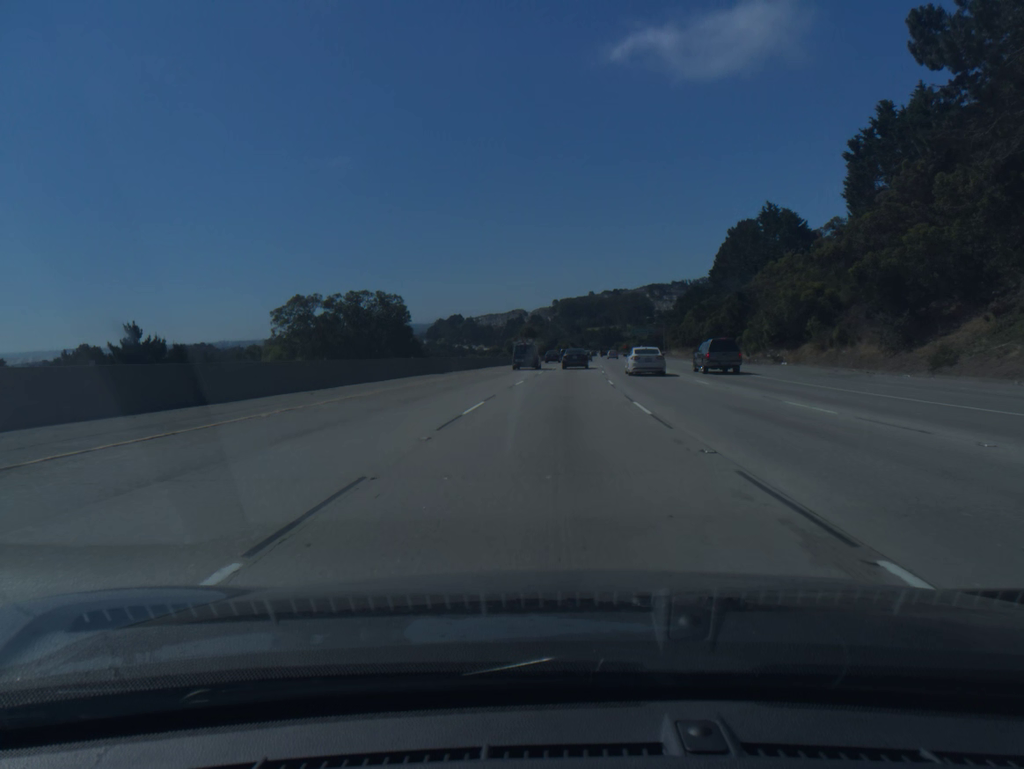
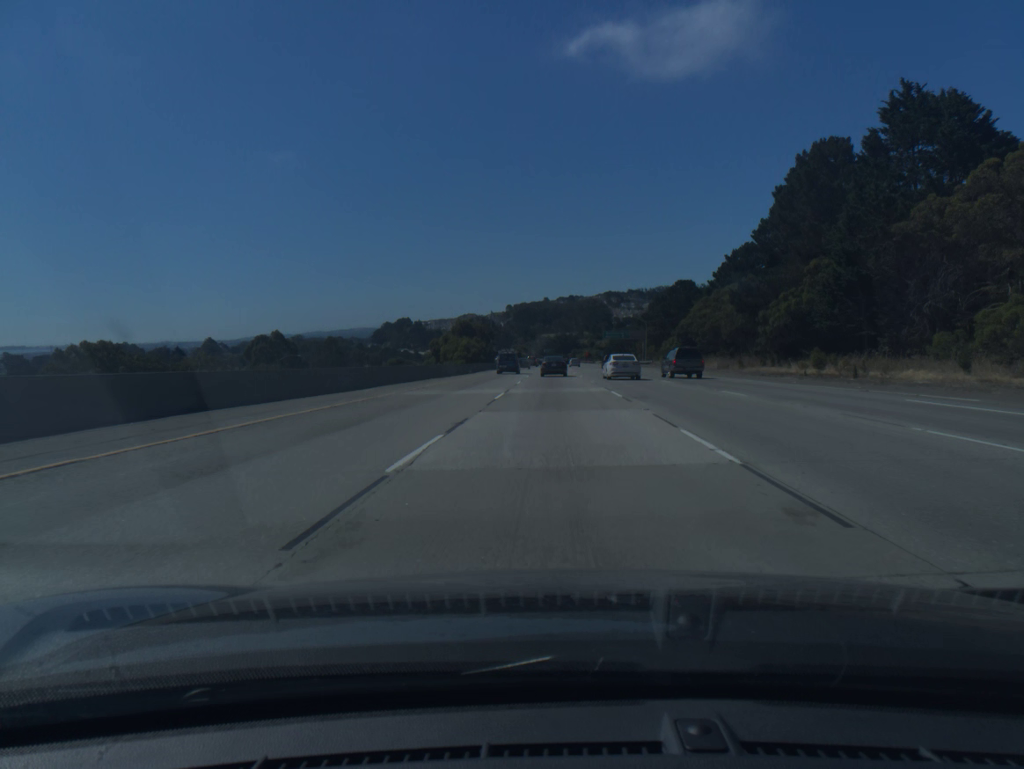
(+1.5, +50.9) m; +3°
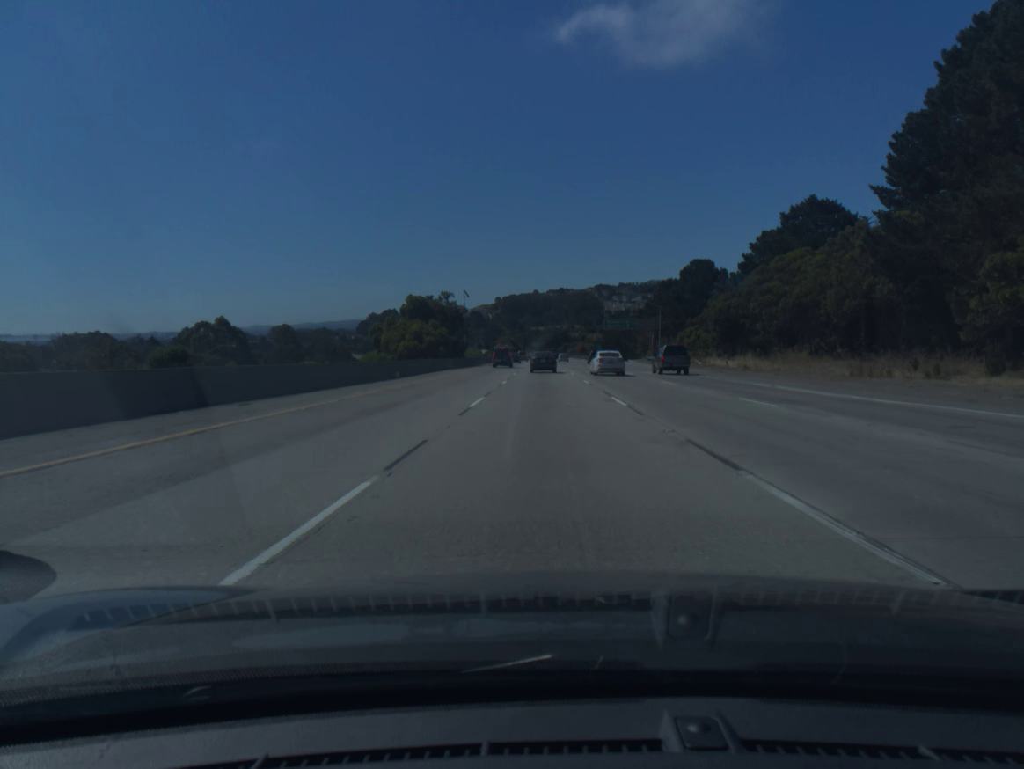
(+0.3, +33.7) m; +1°
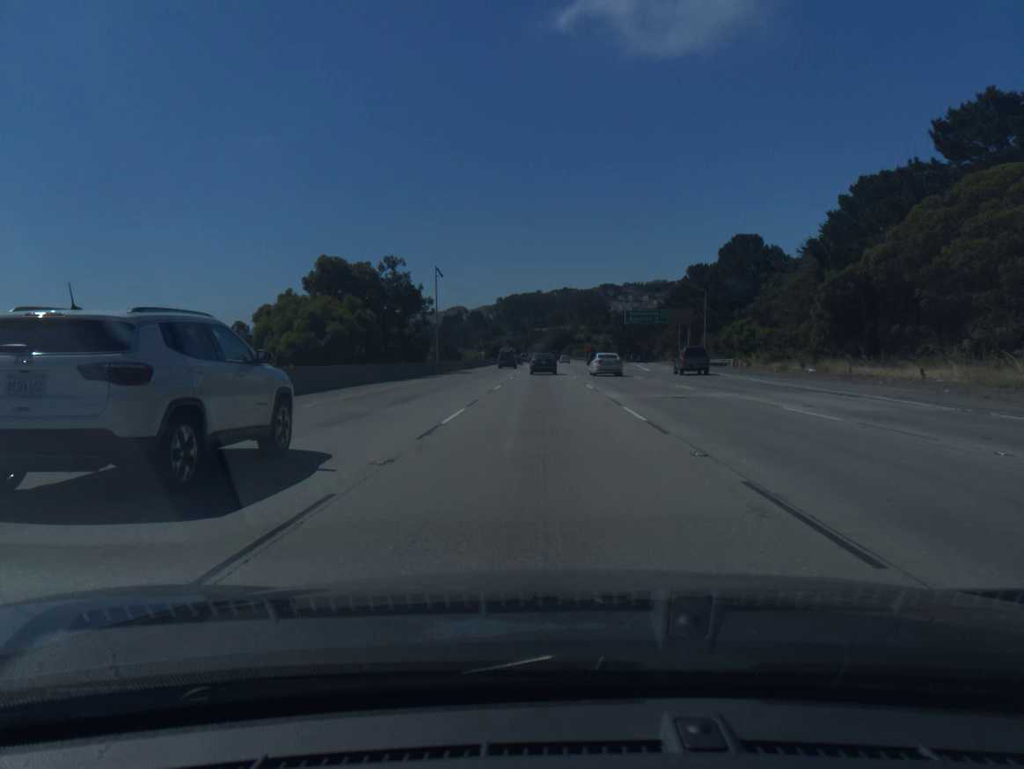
(0.0, +33.5) m; 0°
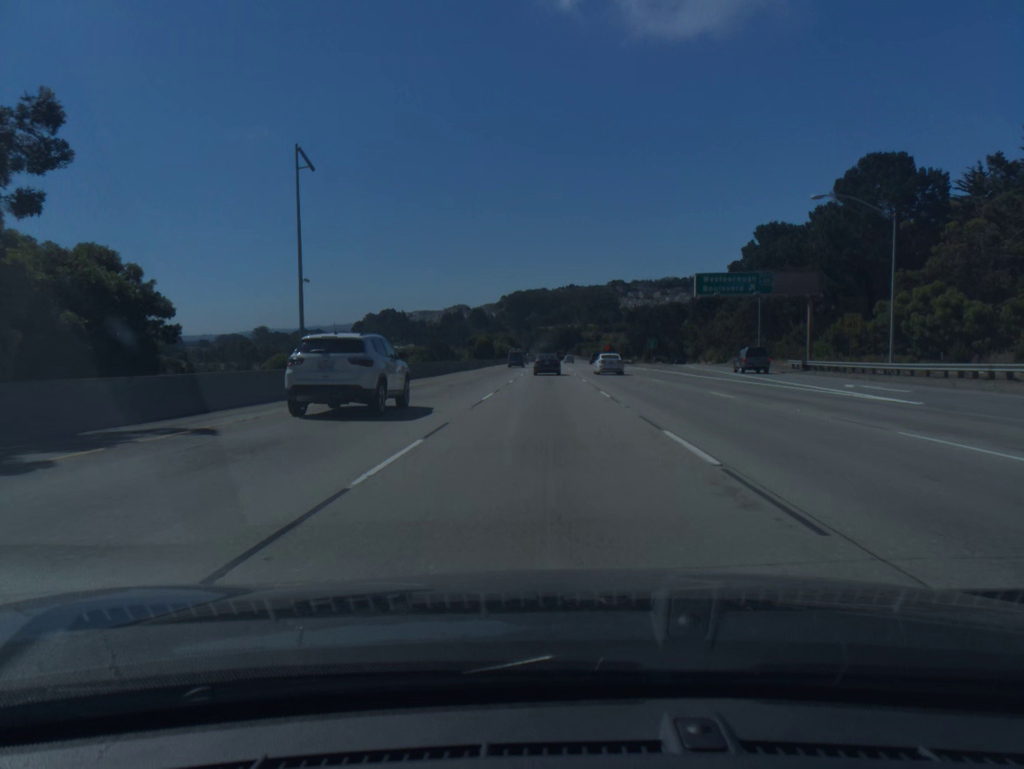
(-0.2, +50.0) m; 0°
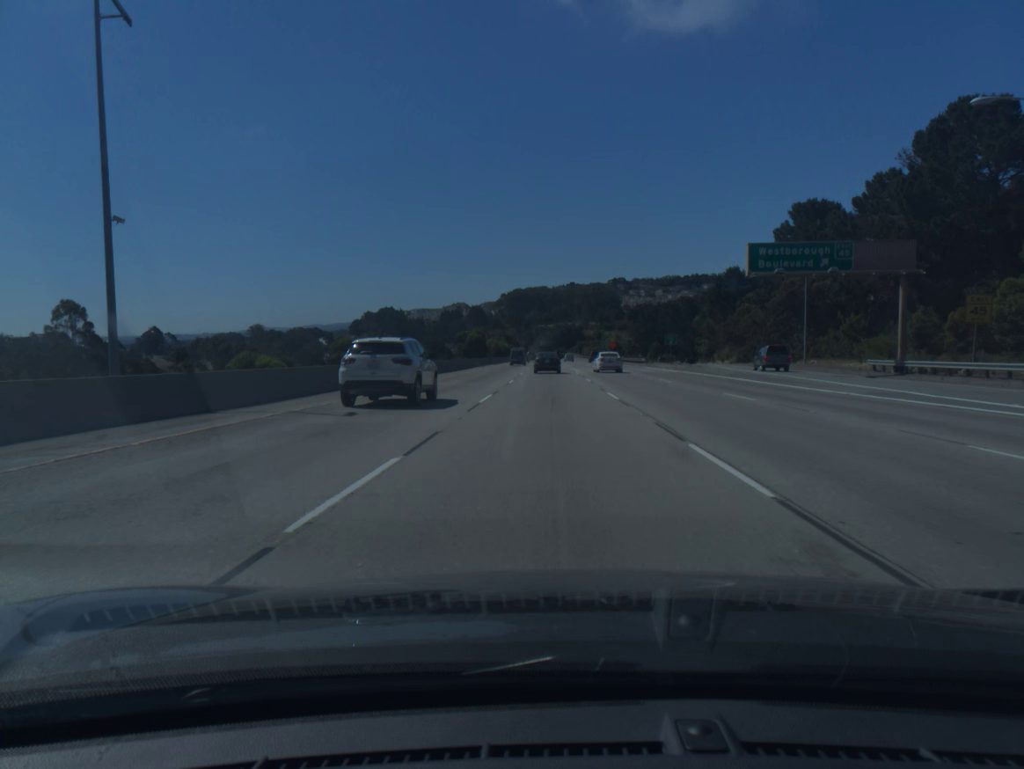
(0.0, +16.6) m; 0°
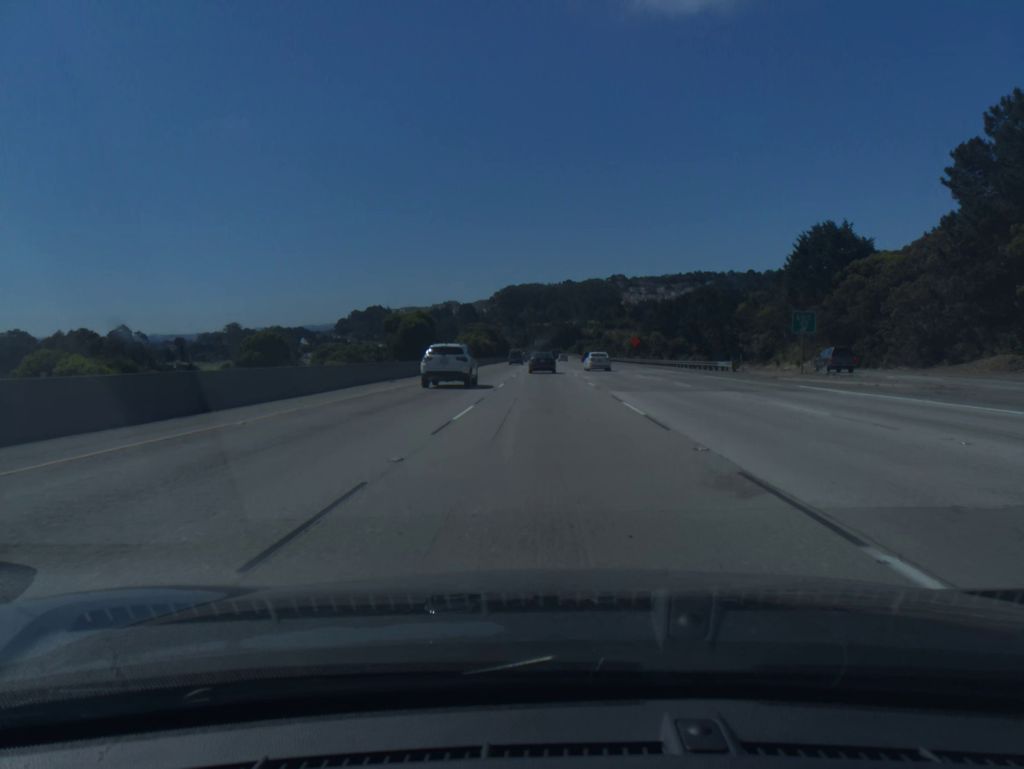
(+0.1, +49.5) m; 0°
